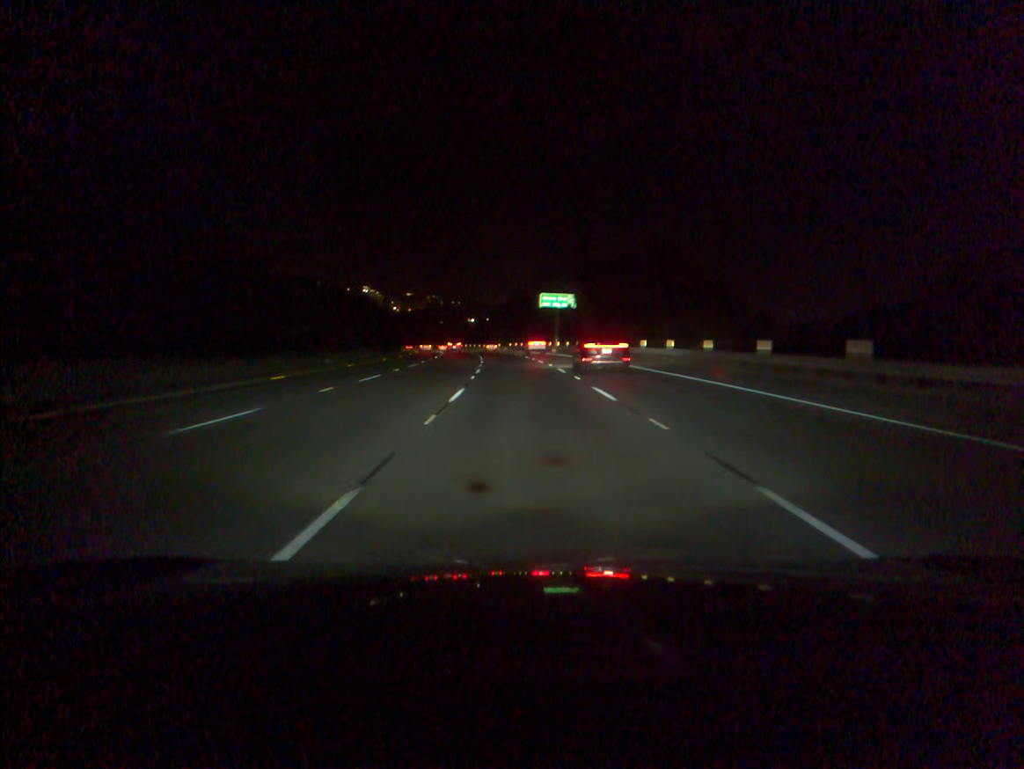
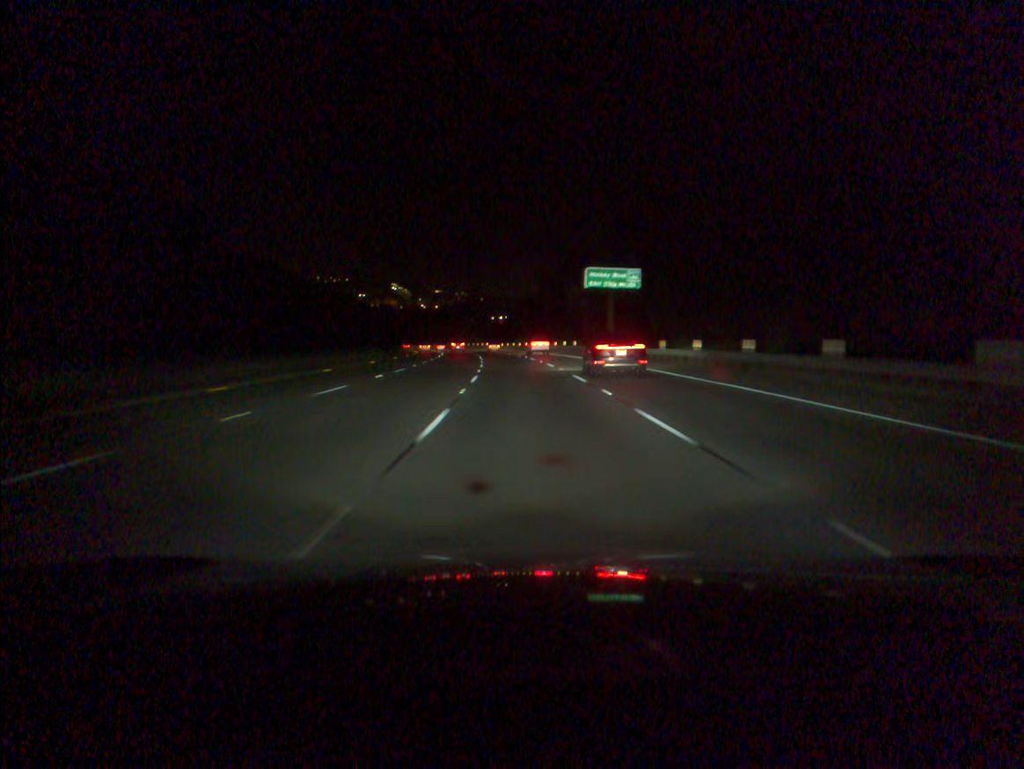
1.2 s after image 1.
(-0.6, +35.8) m; -2°
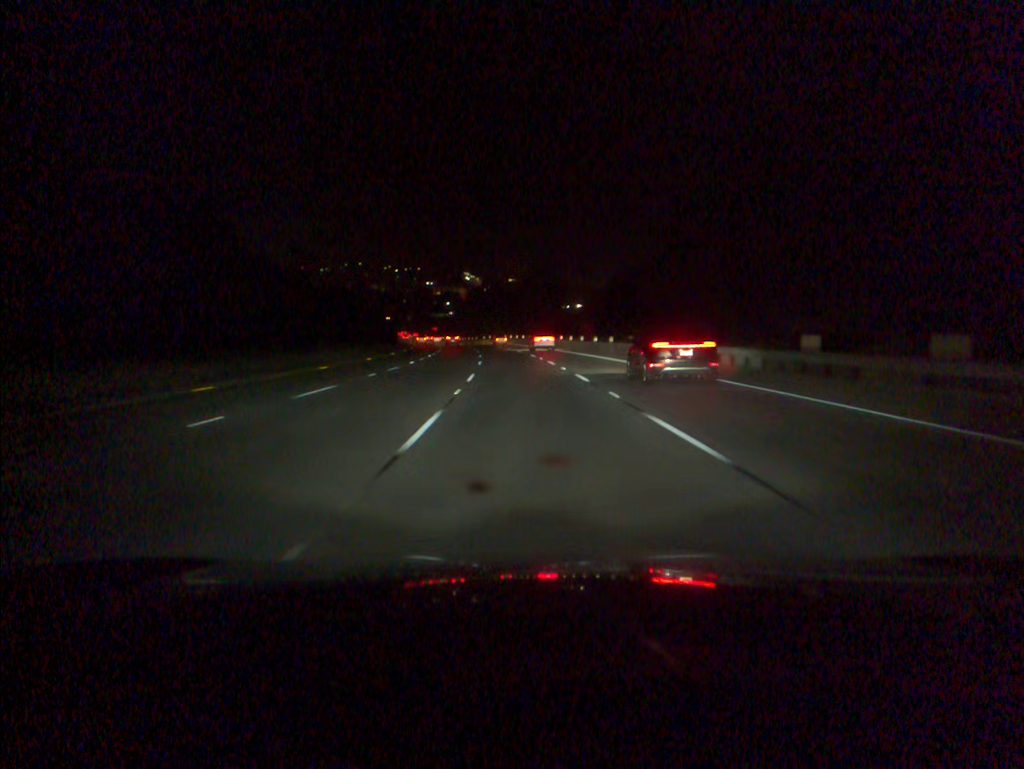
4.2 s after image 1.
(-4.0, +88.9) m; -5°
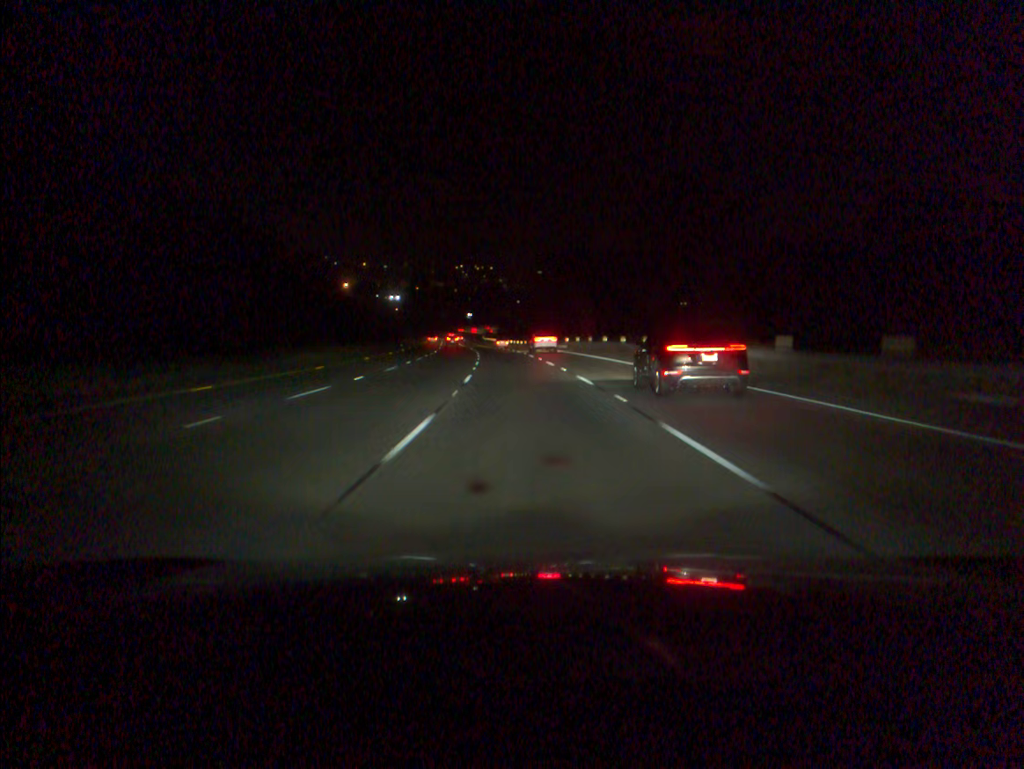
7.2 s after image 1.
(-4.2, +88.4) m; -5°
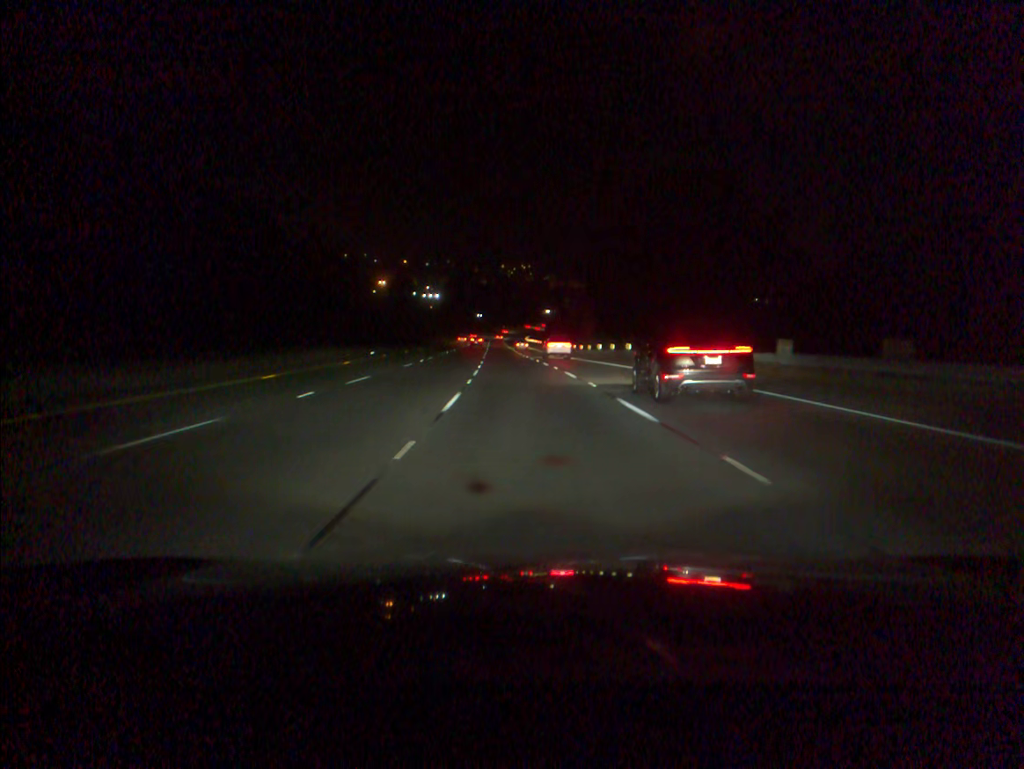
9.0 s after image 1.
(-1.6, +52.7) m; -3°
